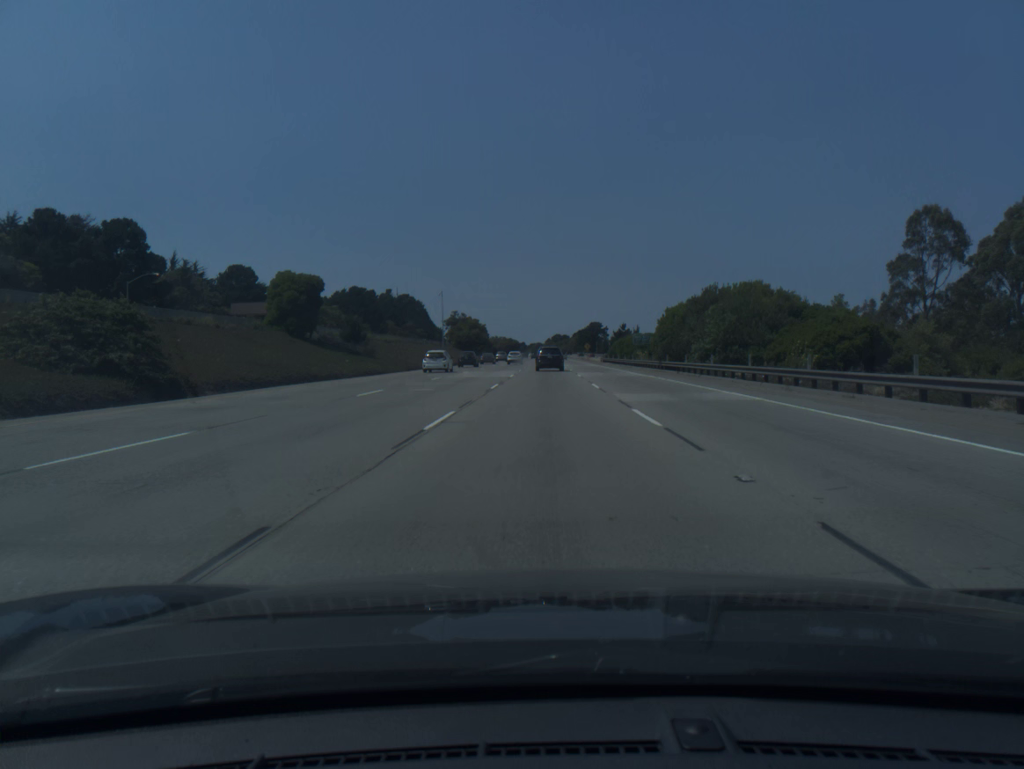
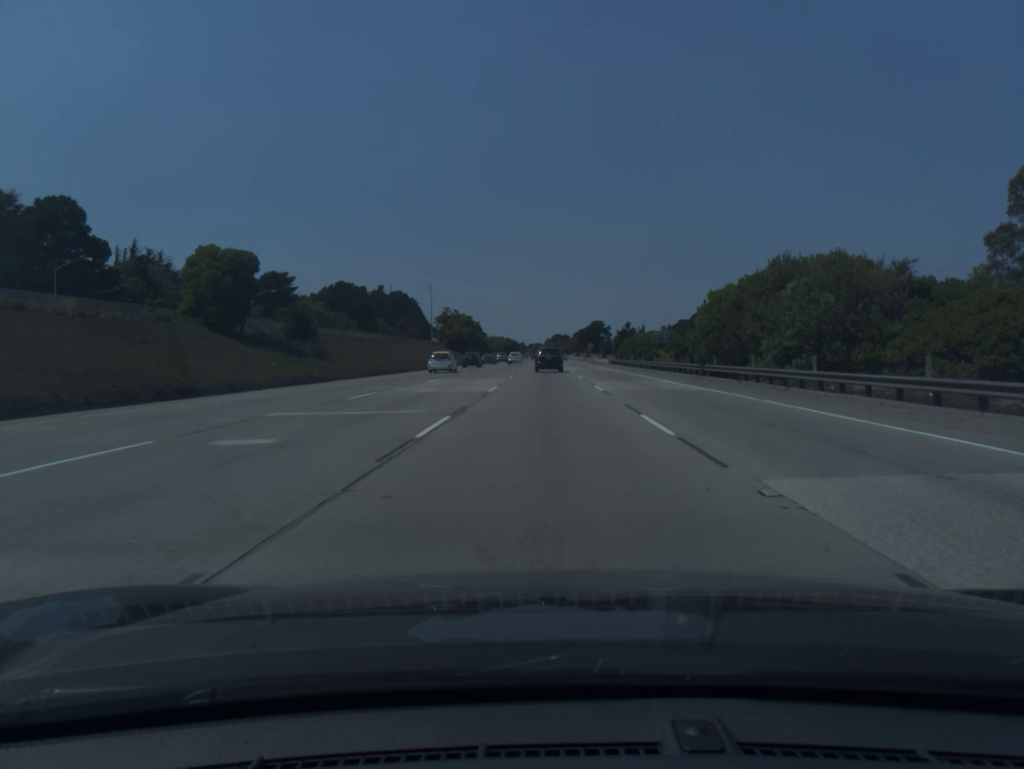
(0.0, +15.8) m; 0°
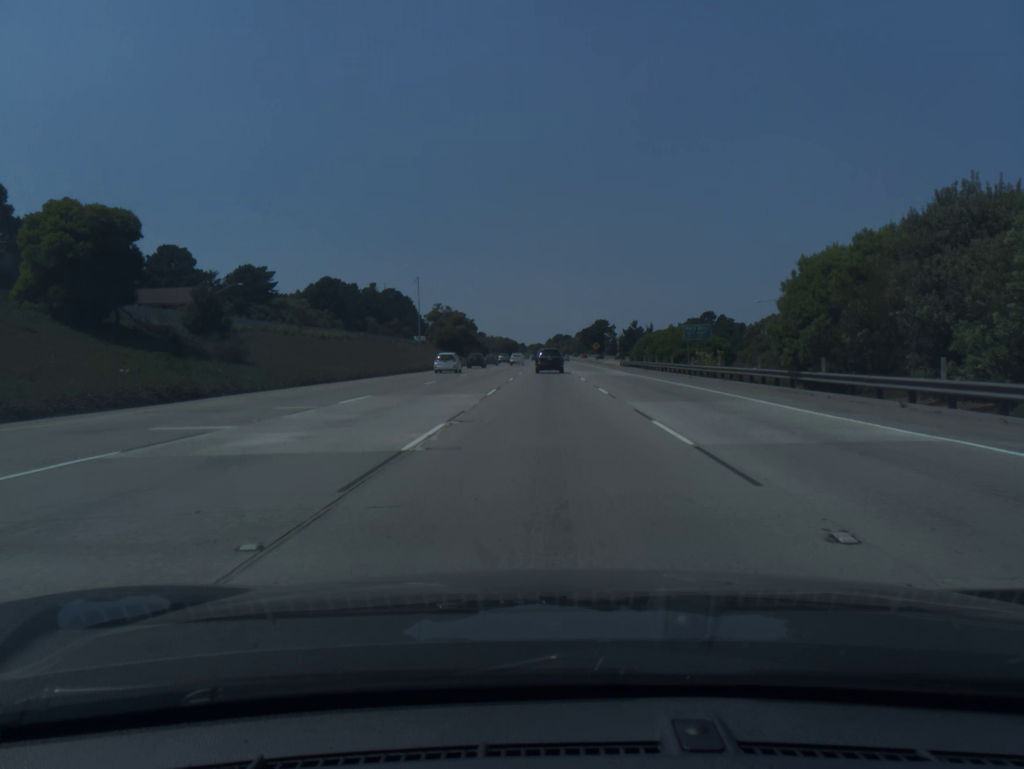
(0.0, +15.8) m; 0°
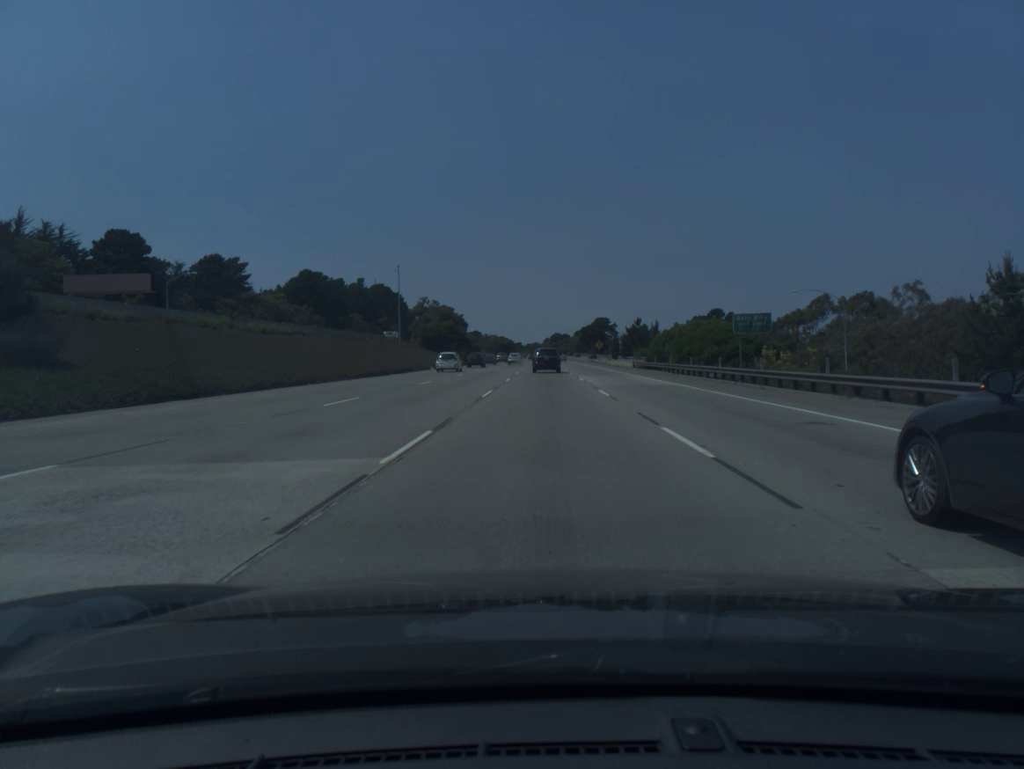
(0.0, +15.7) m; 0°
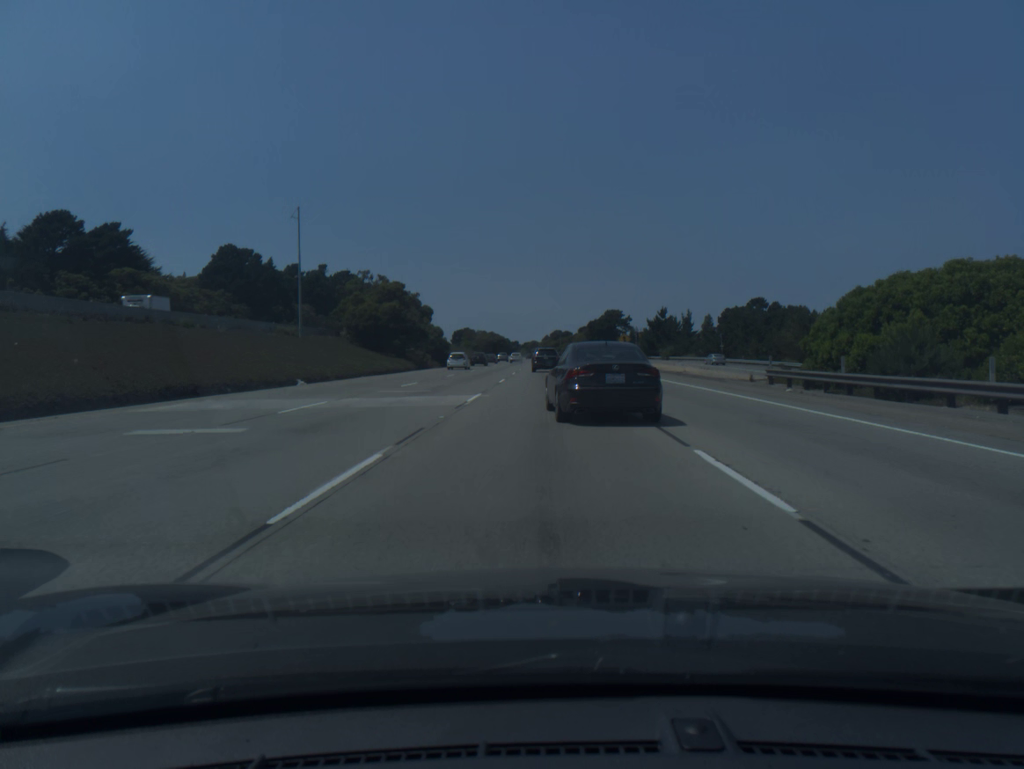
(+0.1, +47.1) m; 0°
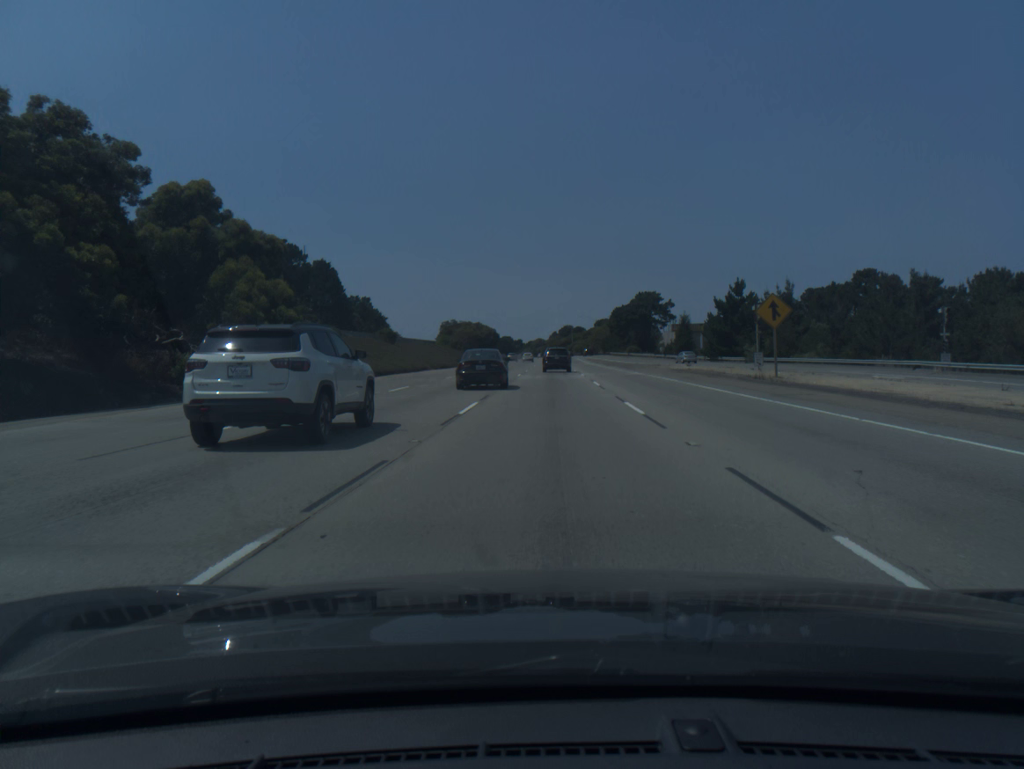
(-0.1, +62.7) m; 0°
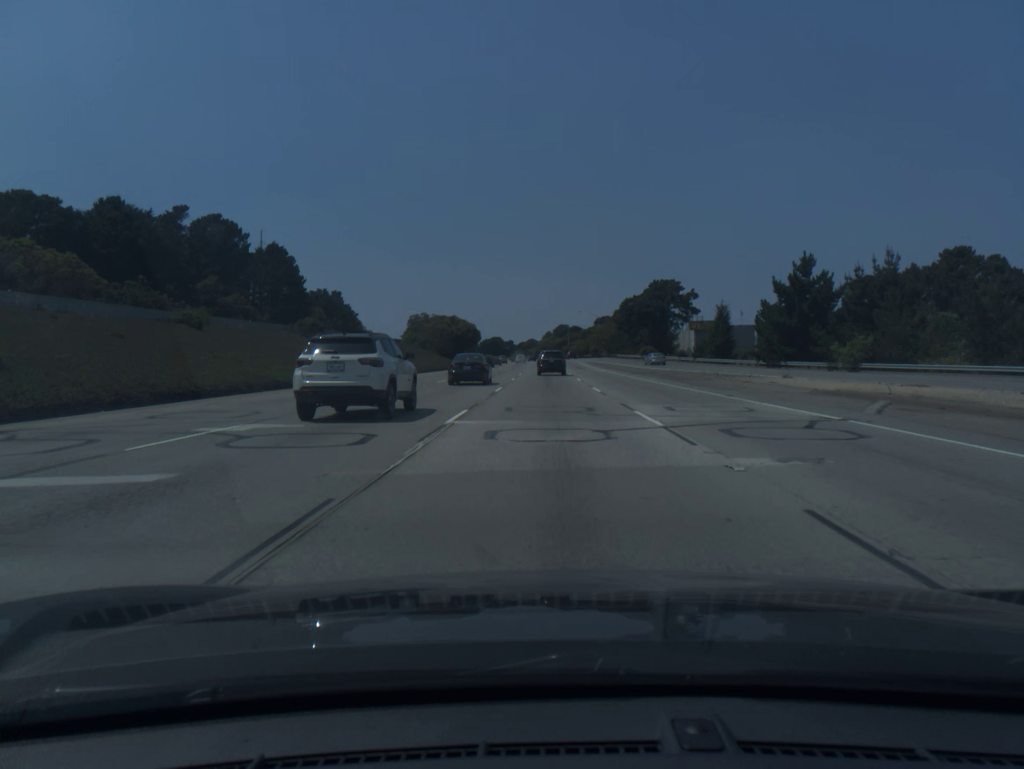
(+0.1, +31.3) m; +1°
